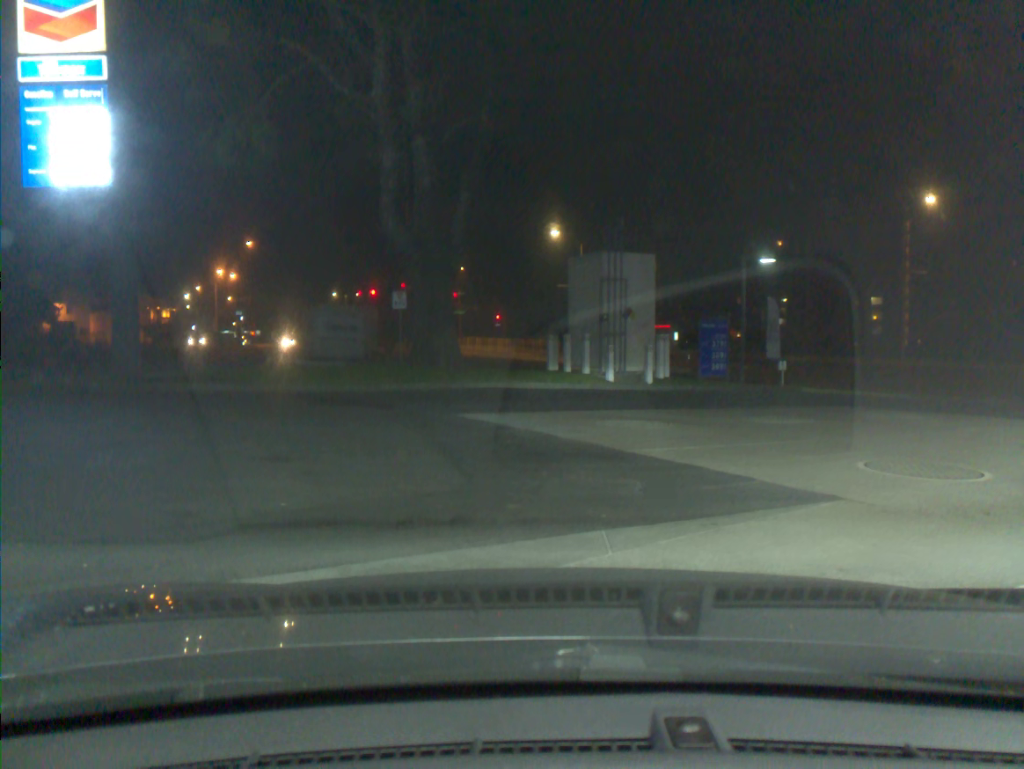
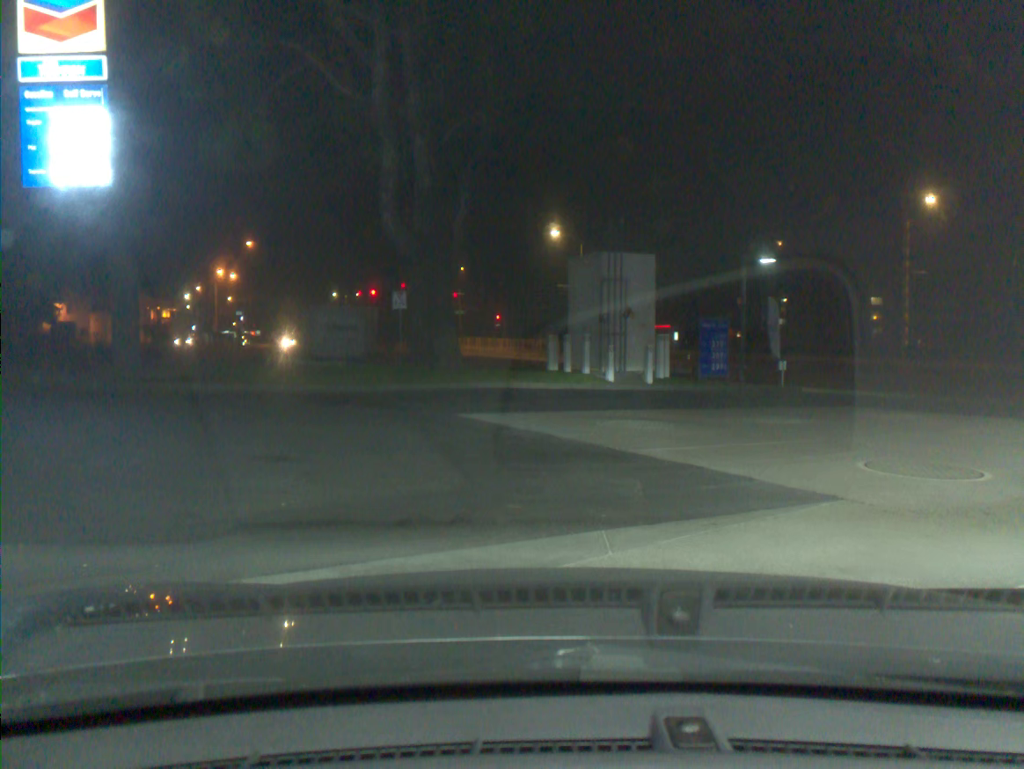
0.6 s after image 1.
(0.0, 0.0) m; 0°
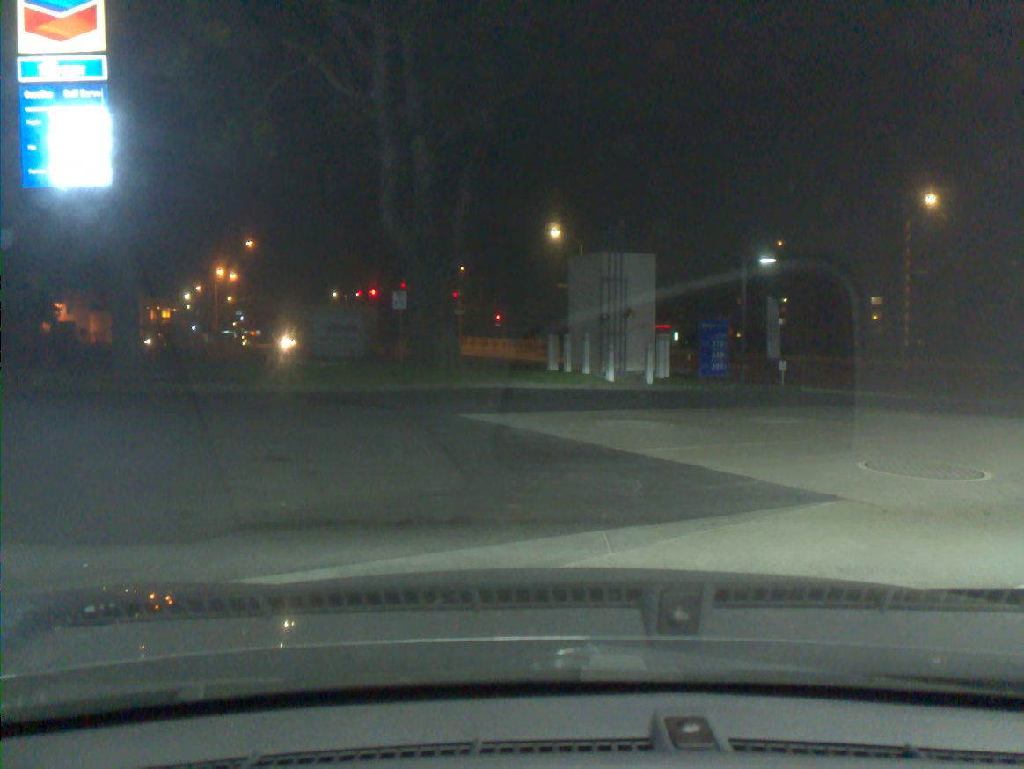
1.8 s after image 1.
(-0.1, 0.0) m; 0°
